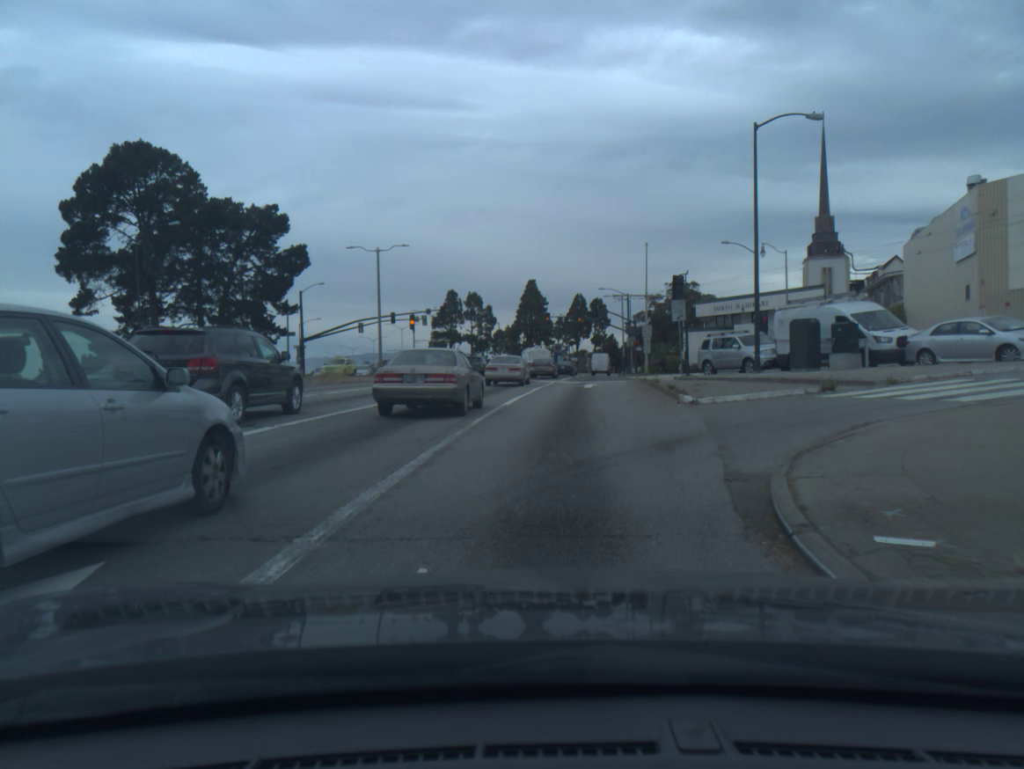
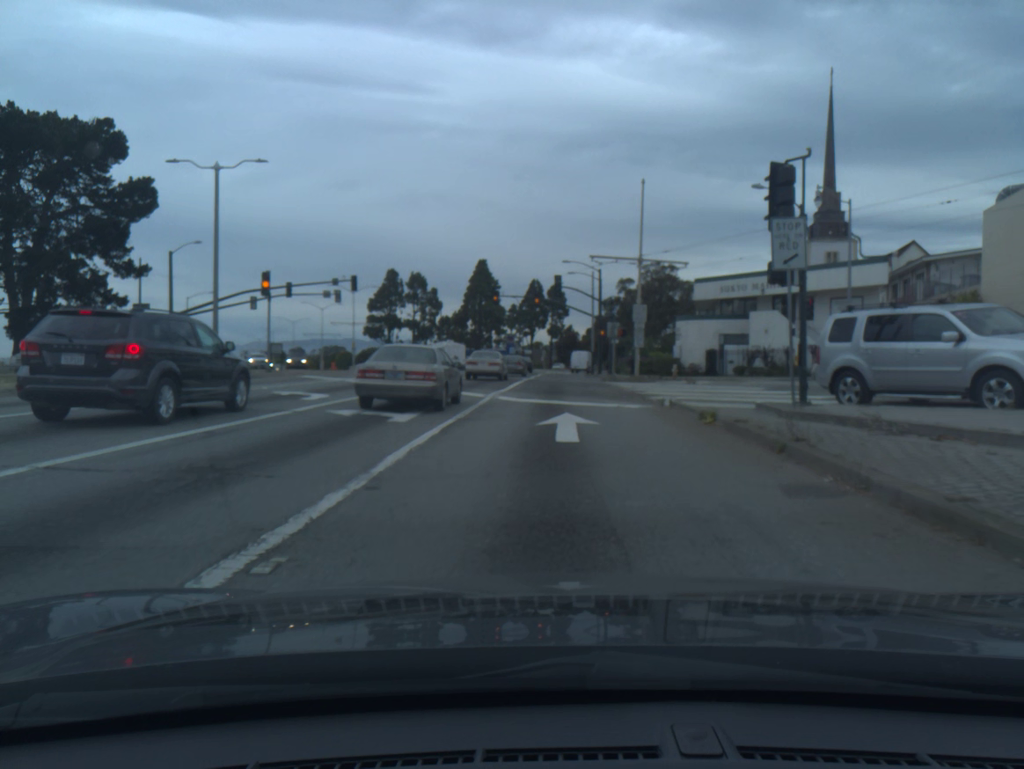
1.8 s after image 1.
(+0.7, +20.2) m; +3°
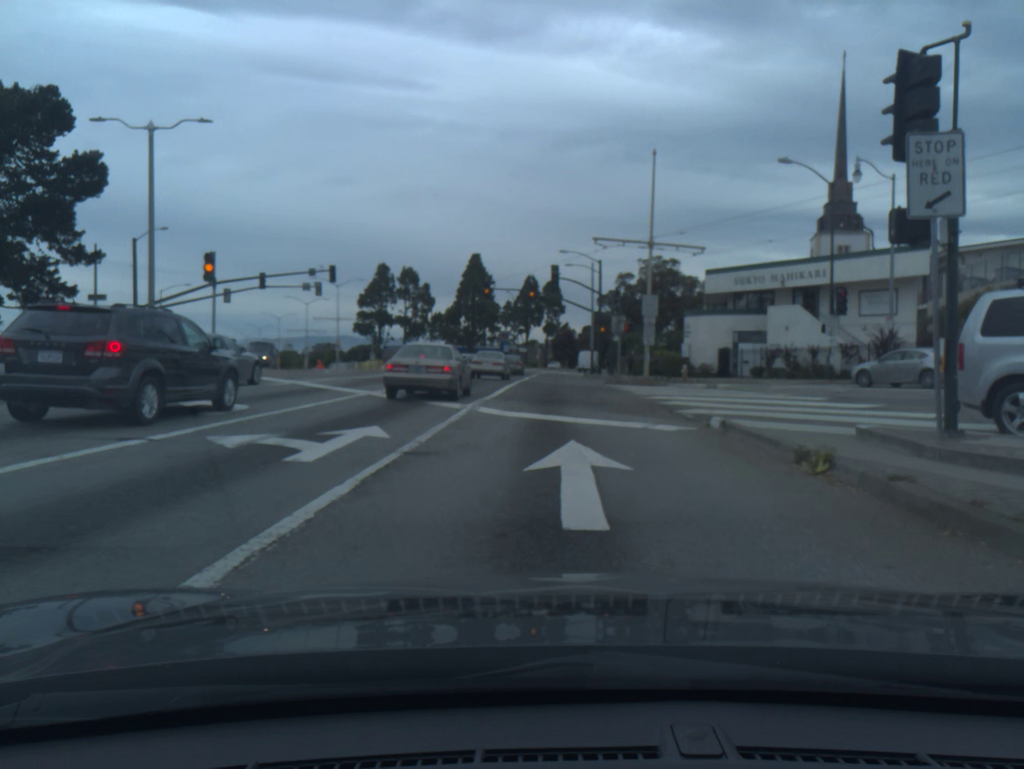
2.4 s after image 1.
(0.0, +5.4) m; 0°
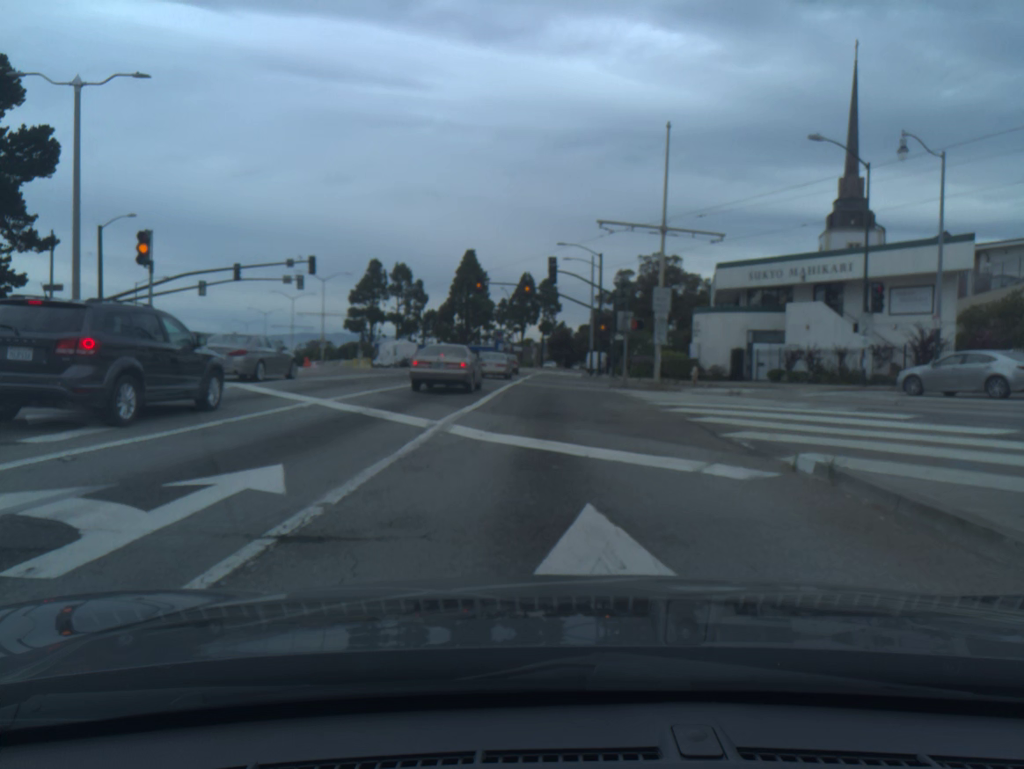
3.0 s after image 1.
(0.0, +4.5) m; 0°
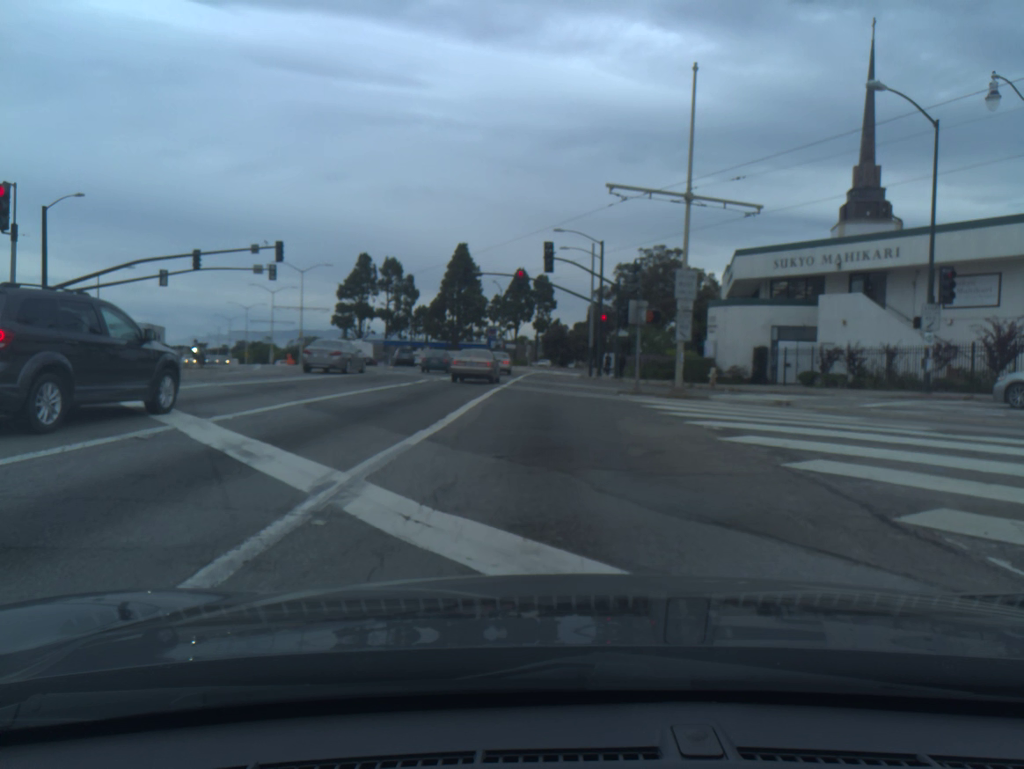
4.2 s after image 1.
(0.0, +6.2) m; +1°
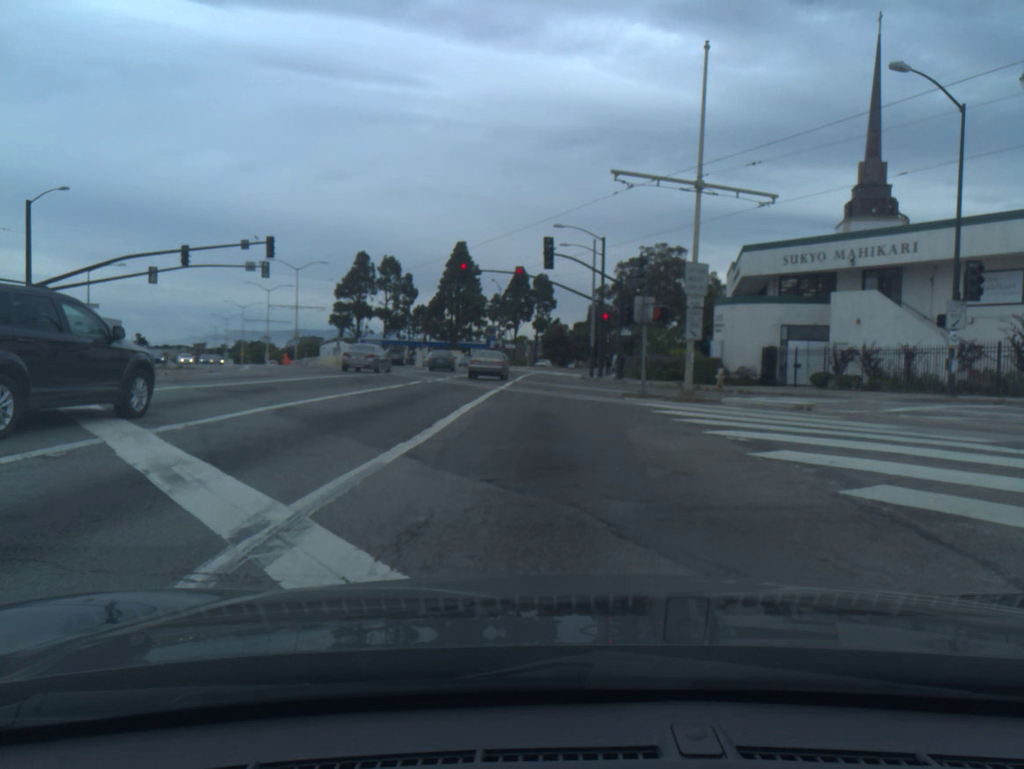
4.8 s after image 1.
(0.0, +1.7) m; 0°
